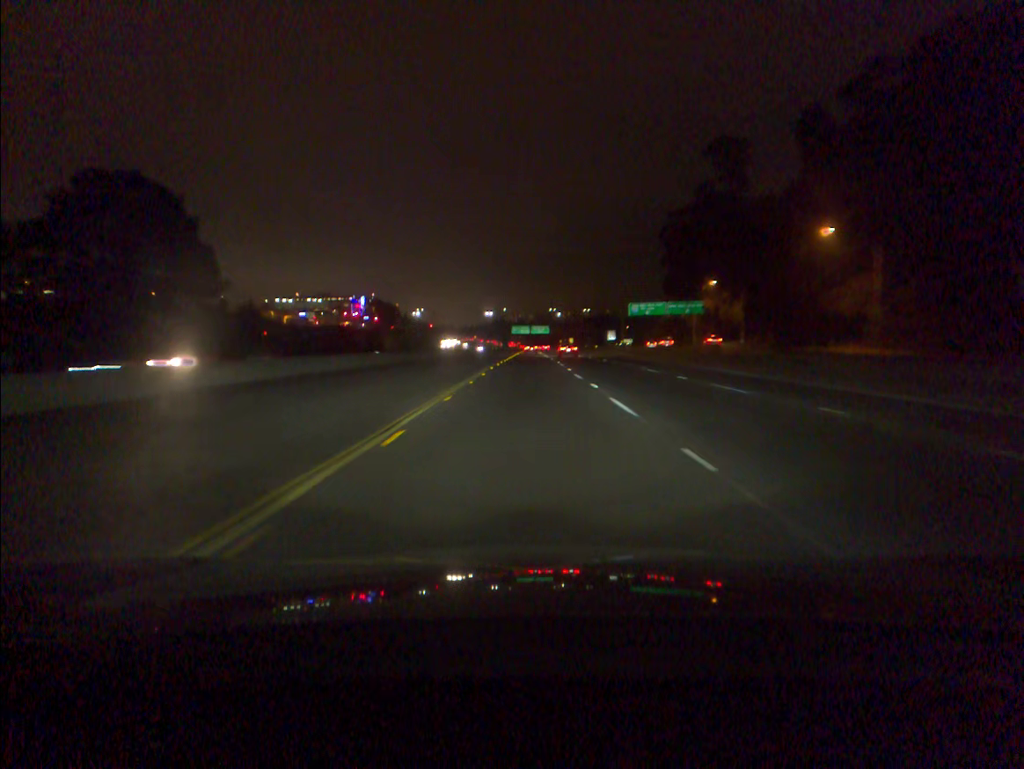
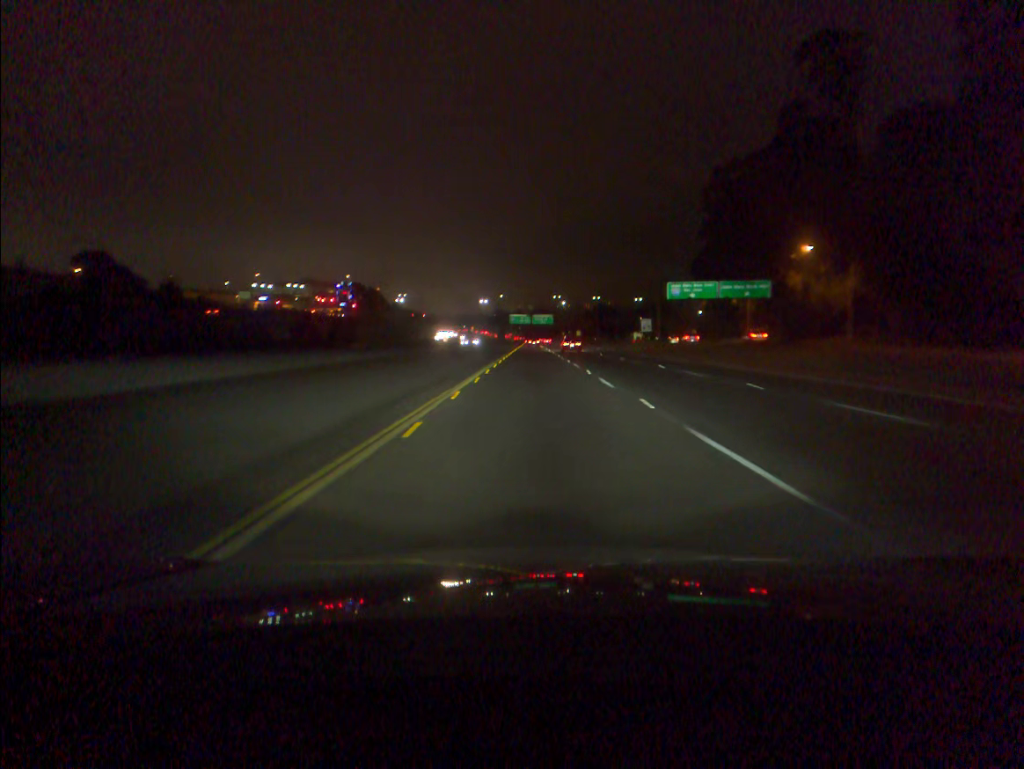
(-0.1, +37.7) m; 0°
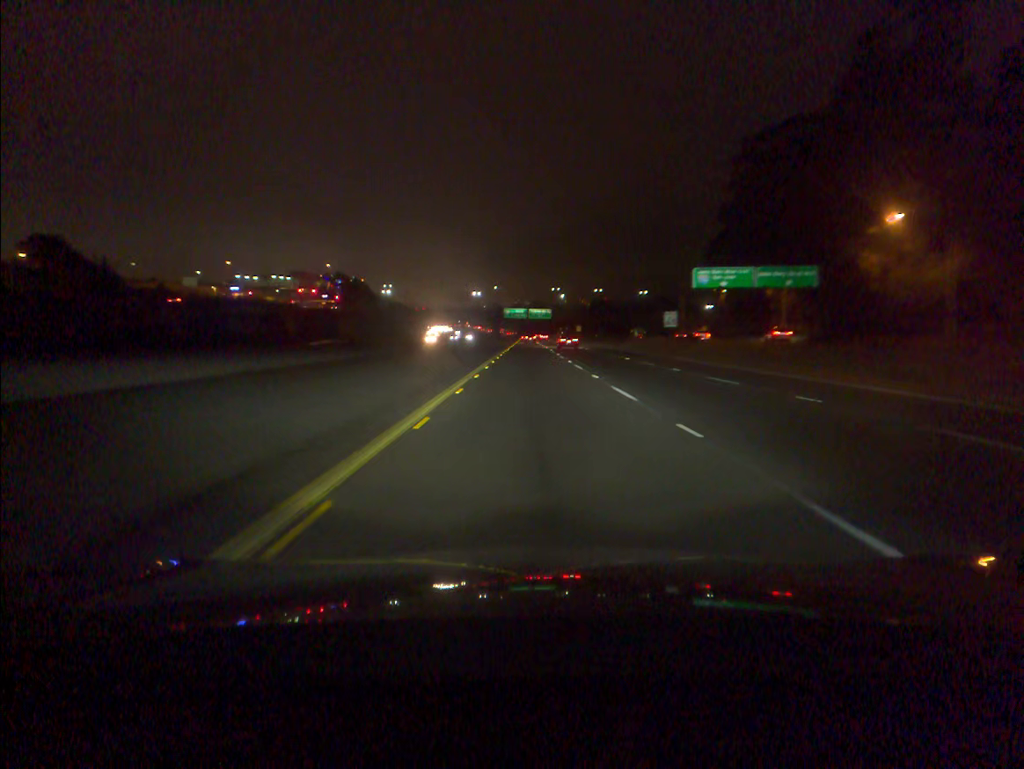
(0.0, +19.0) m; 0°
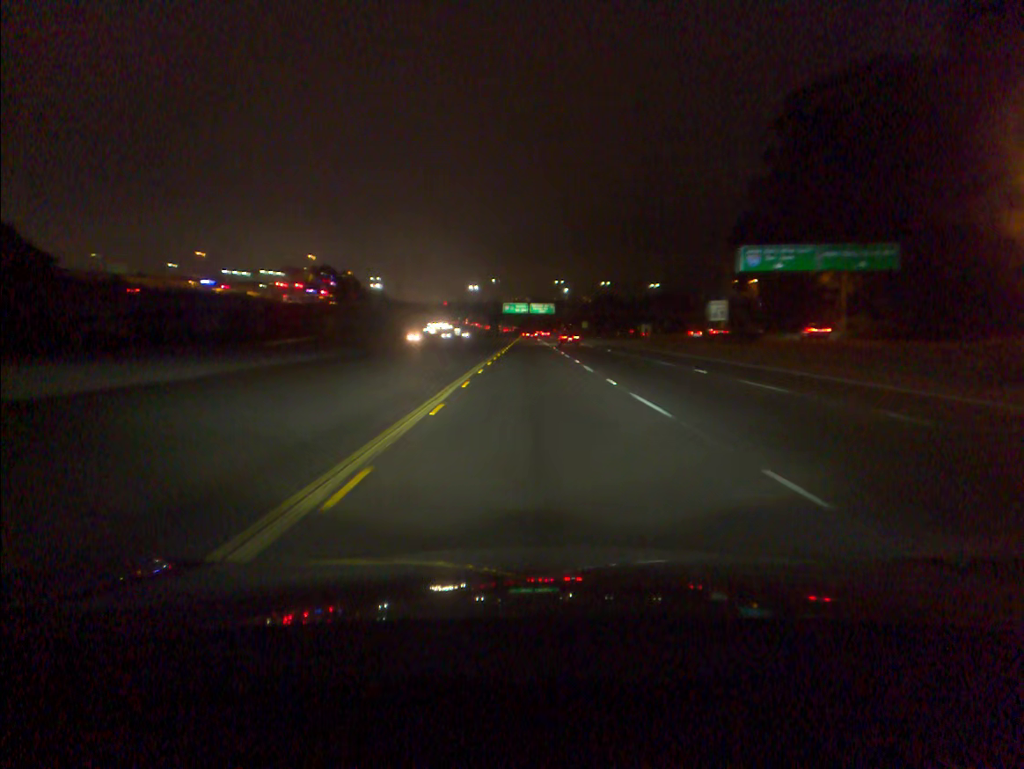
(0.0, +19.0) m; 0°
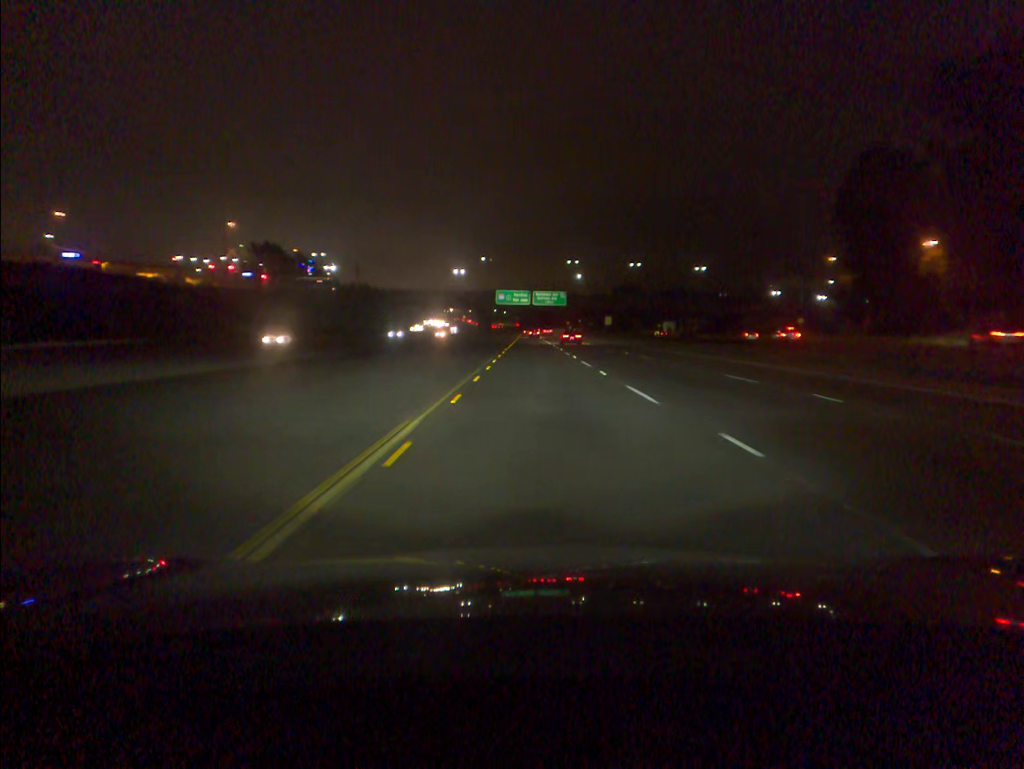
(-0.1, +56.5) m; 0°
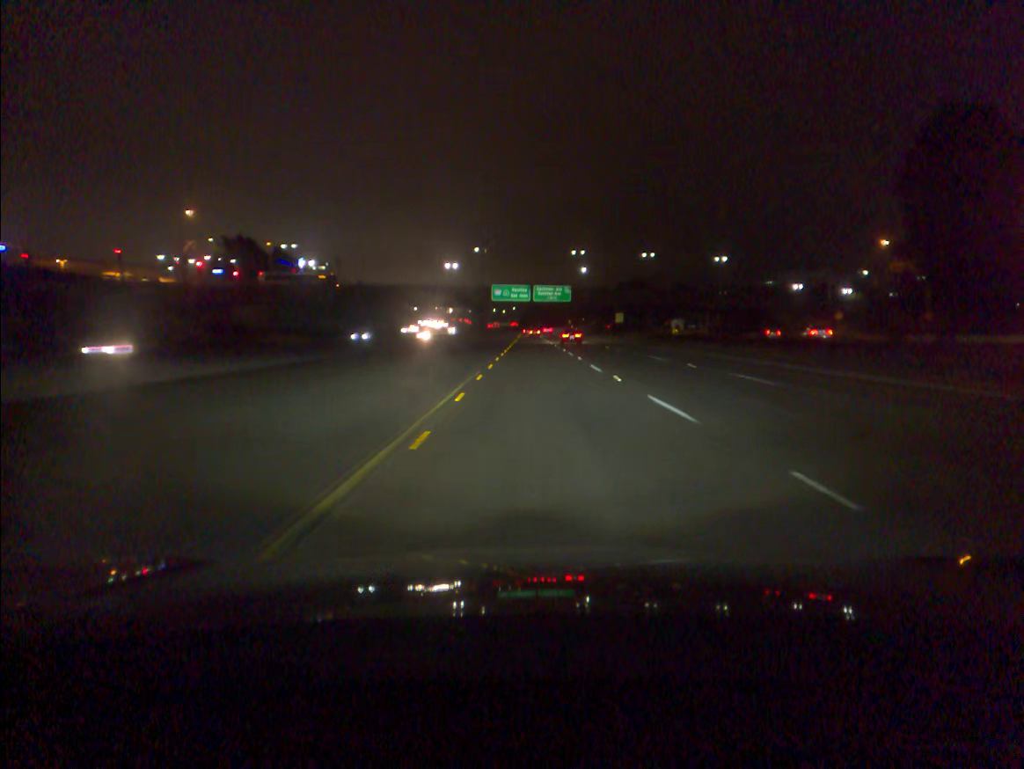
(0.0, +18.5) m; 0°
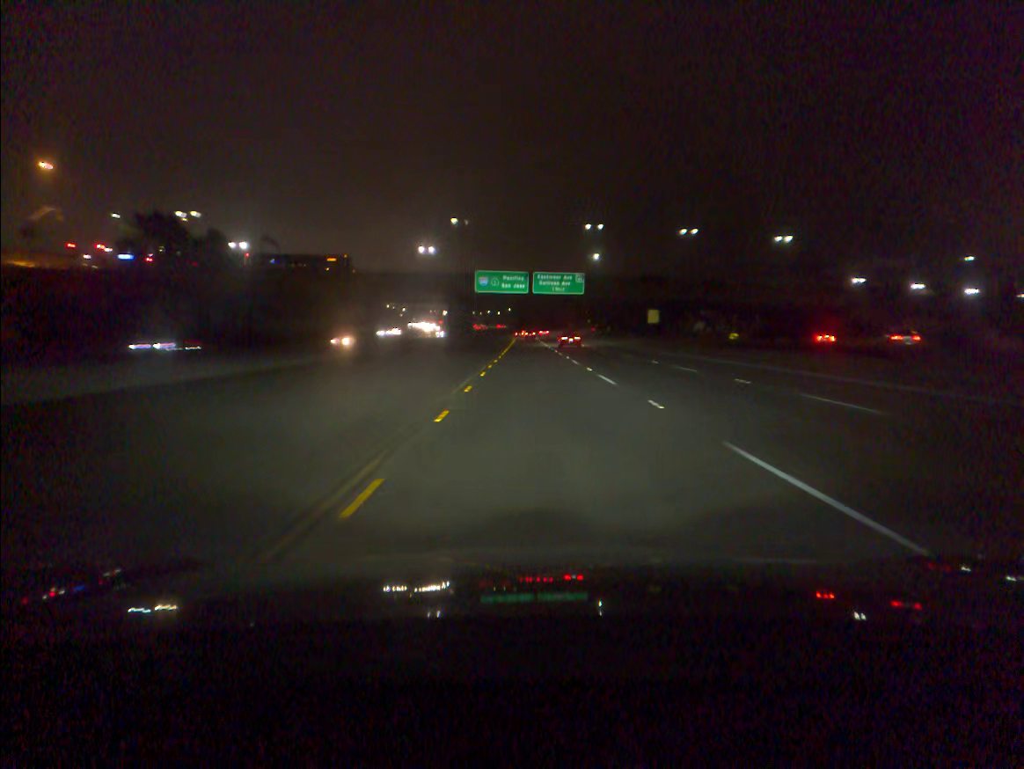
(+0.1, +36.6) m; 0°
